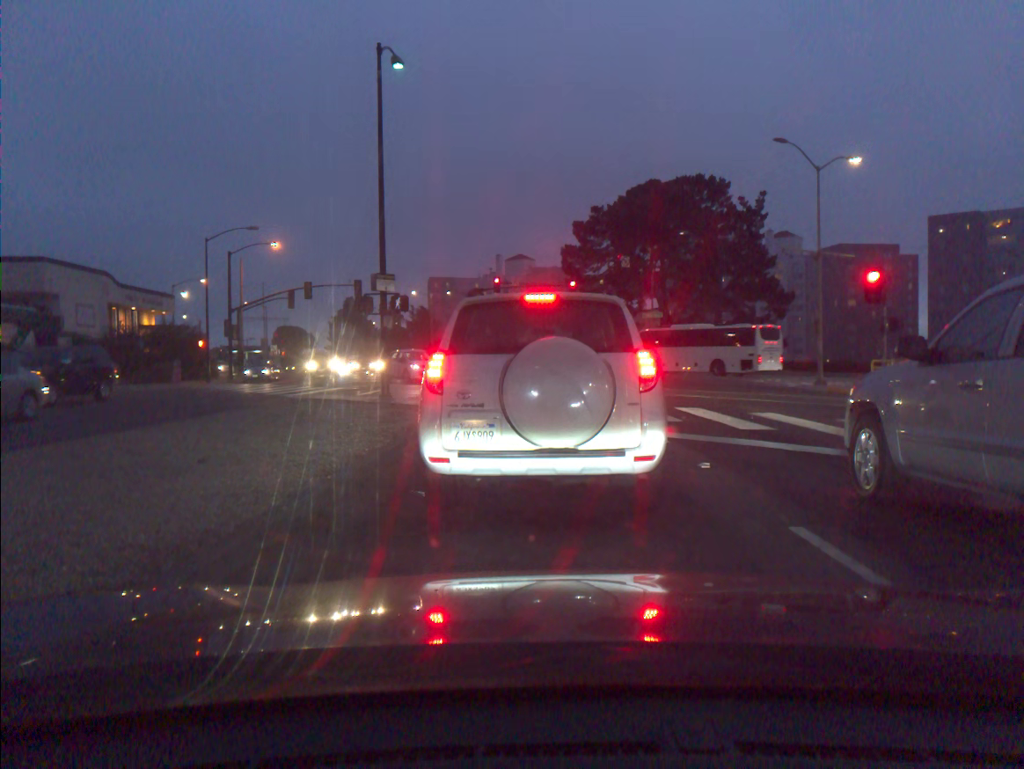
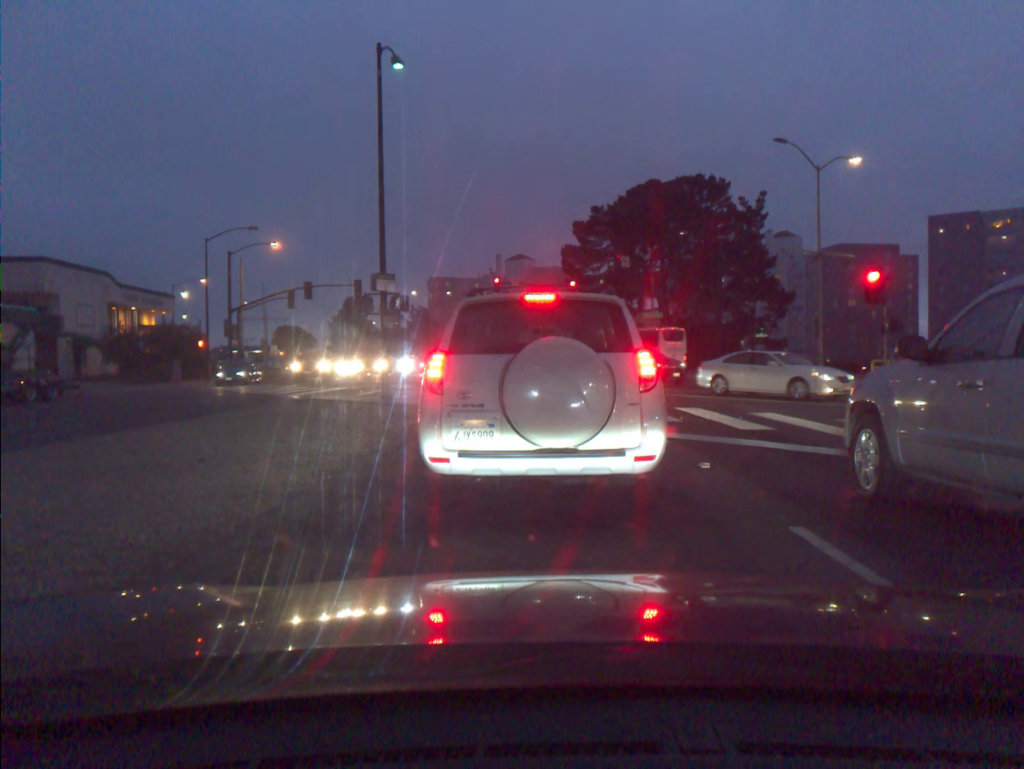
(0.0, 0.0) m; 0°
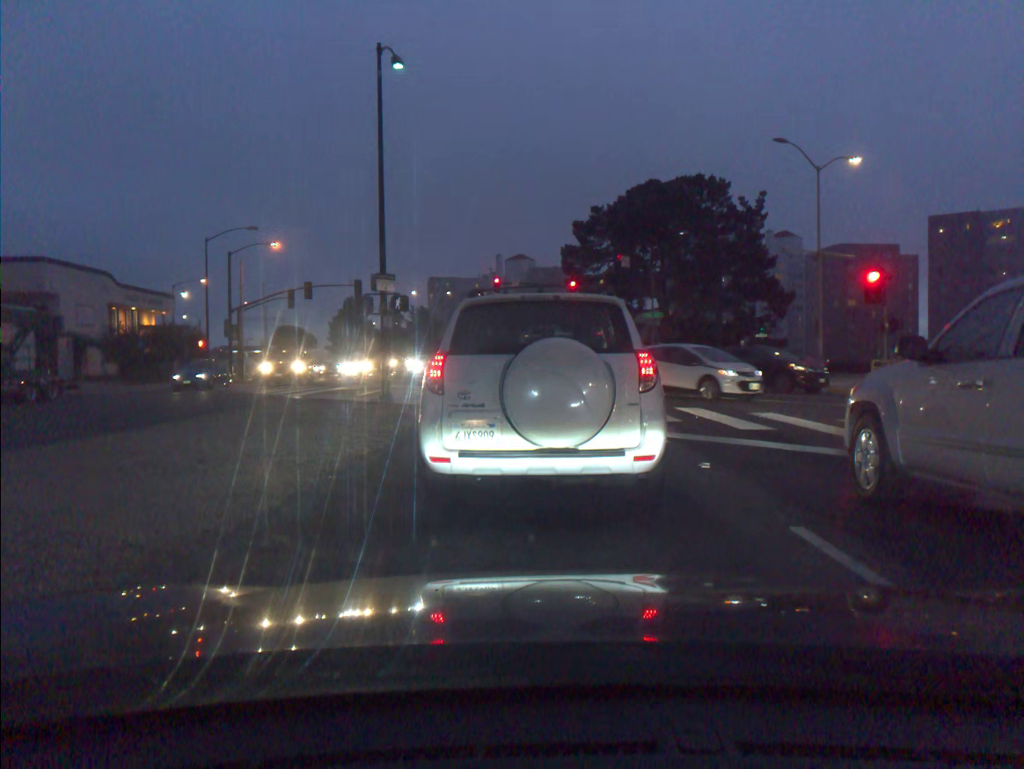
(0.0, 0.0) m; 0°
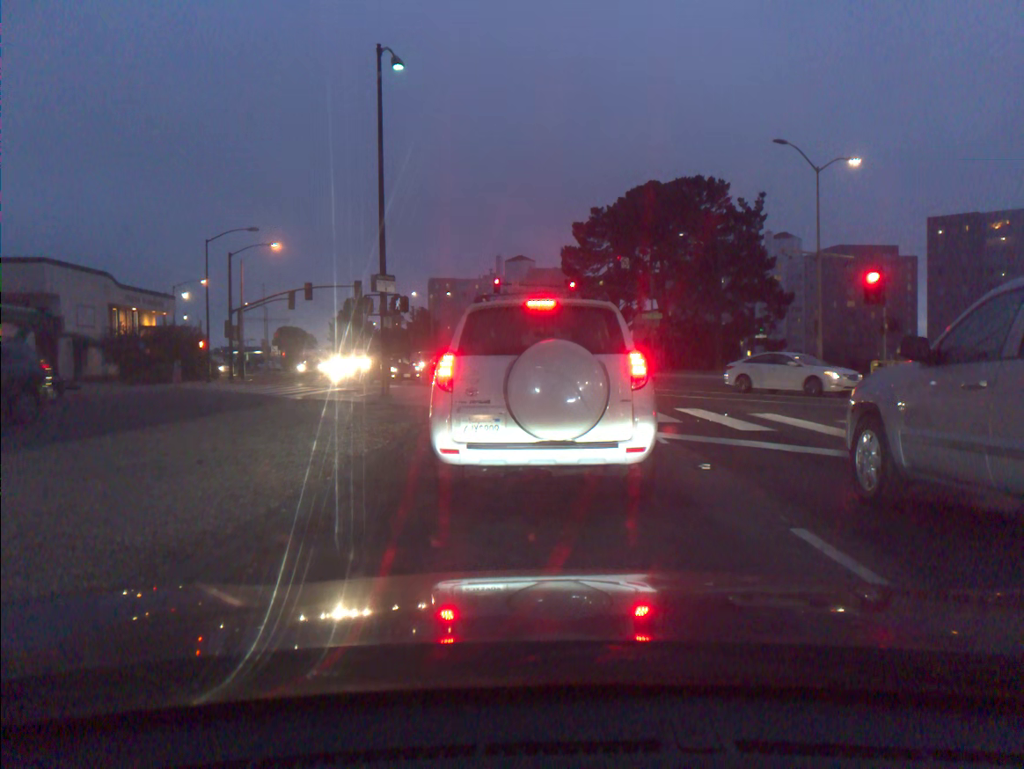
(0.0, +0.1) m; 0°
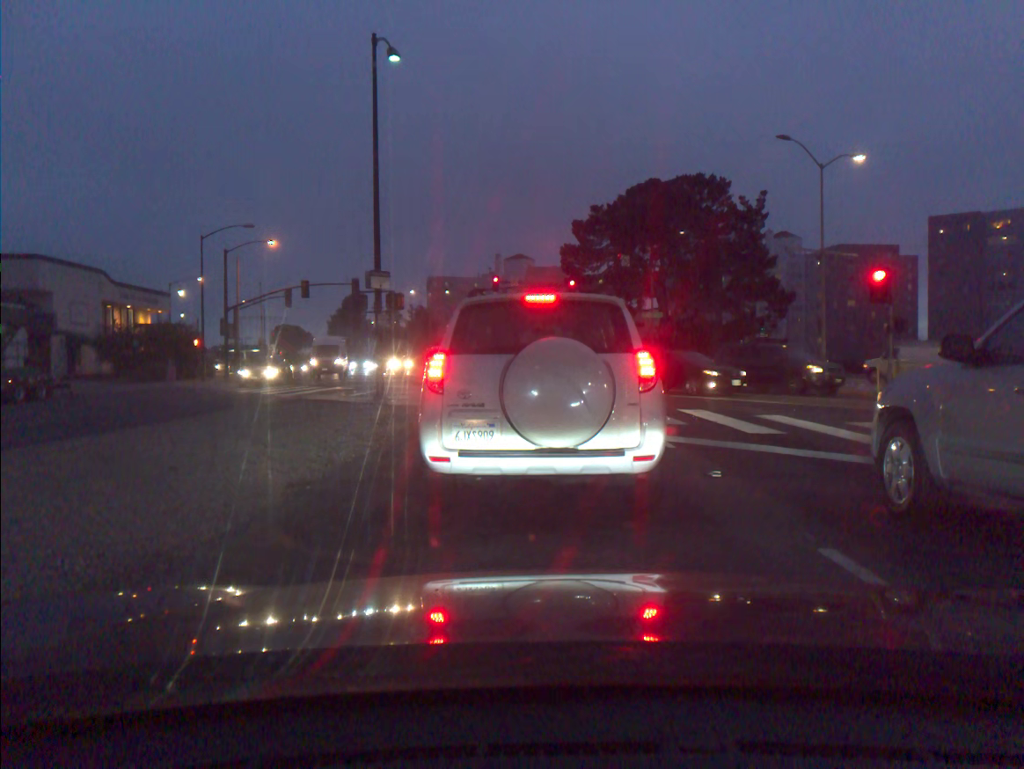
(0.0, +0.6) m; 0°
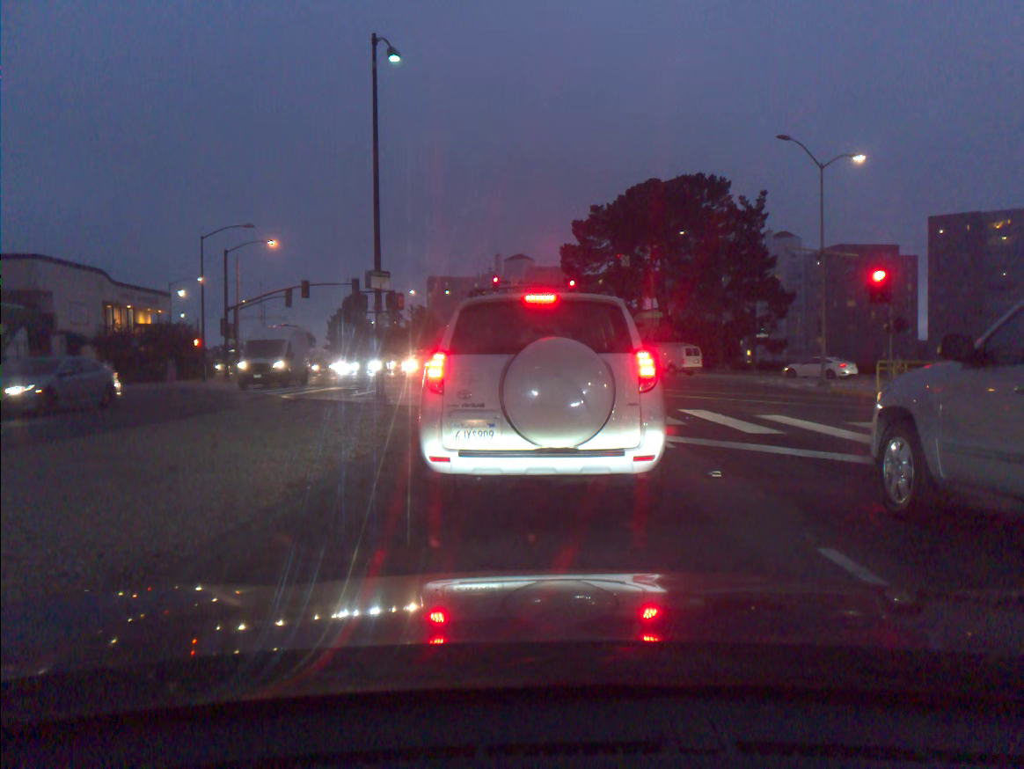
(0.0, 0.0) m; 0°
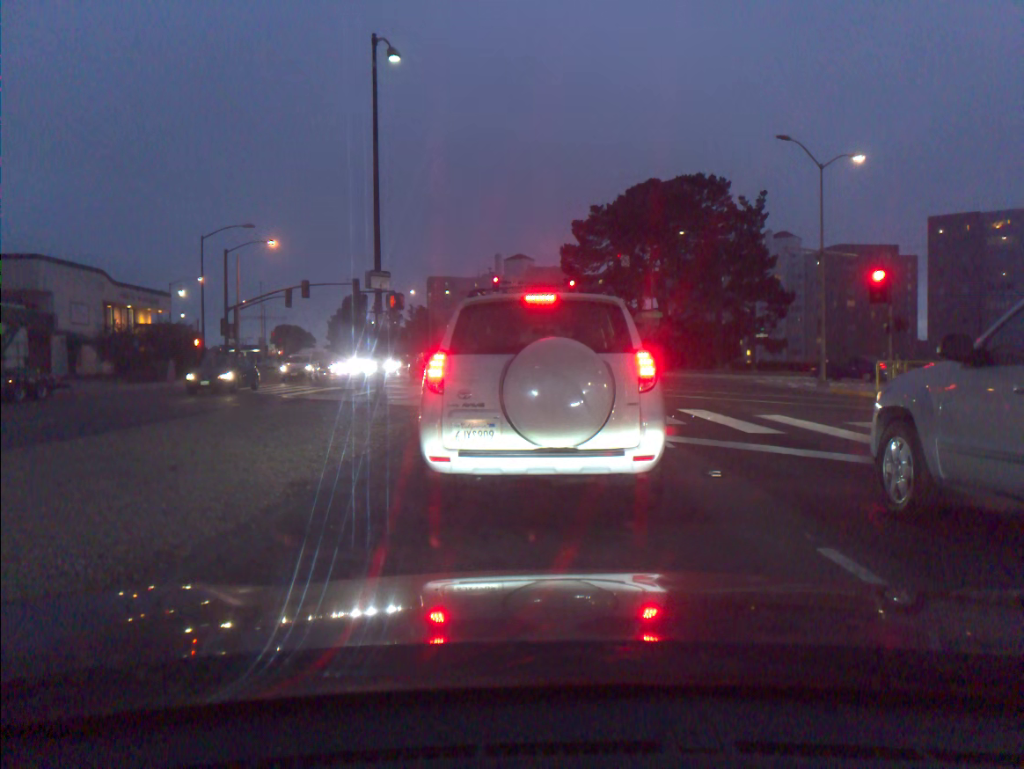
(0.0, 0.0) m; 0°
